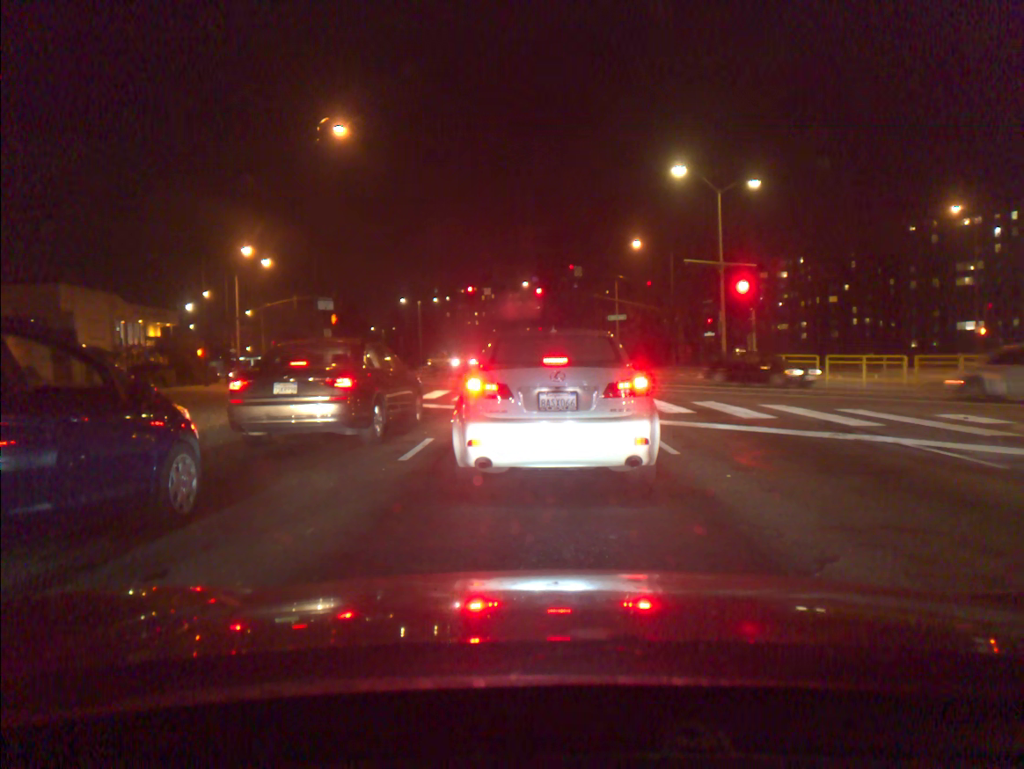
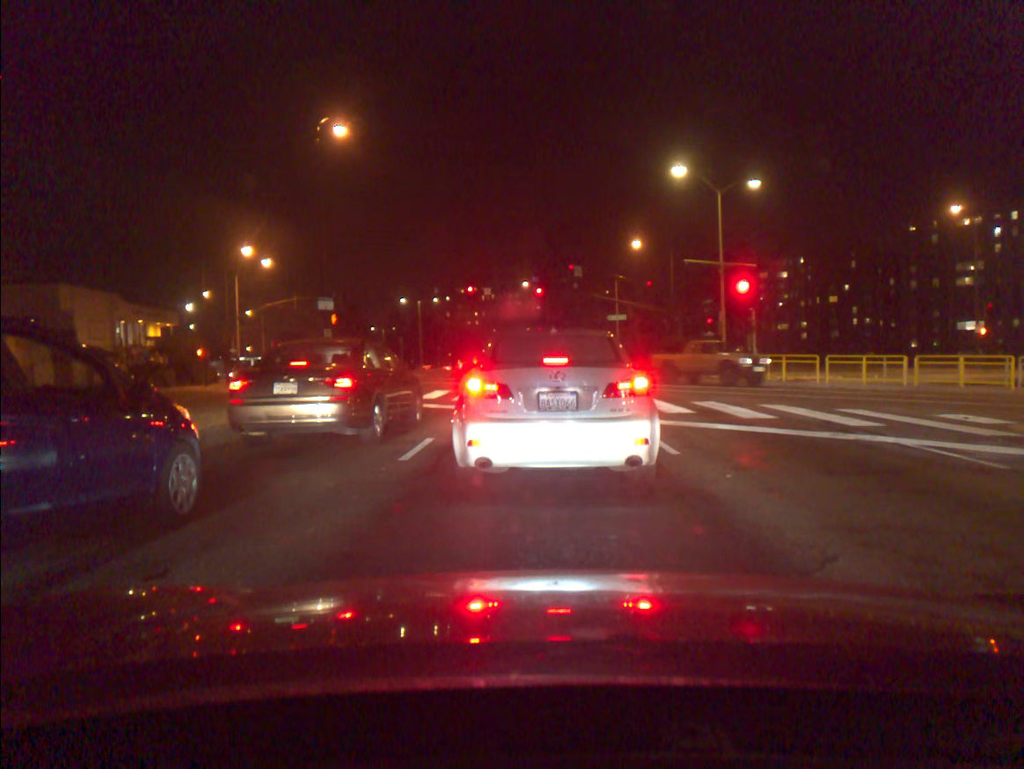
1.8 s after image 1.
(0.0, 0.0) m; 0°
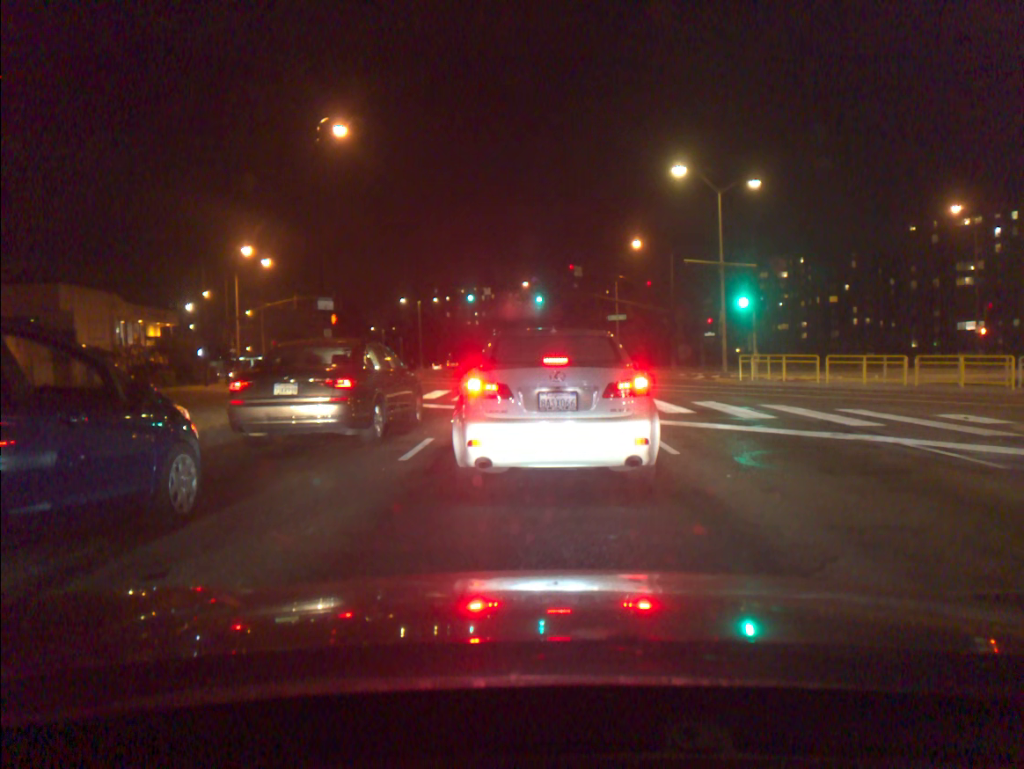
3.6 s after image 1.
(0.0, 0.0) m; 0°
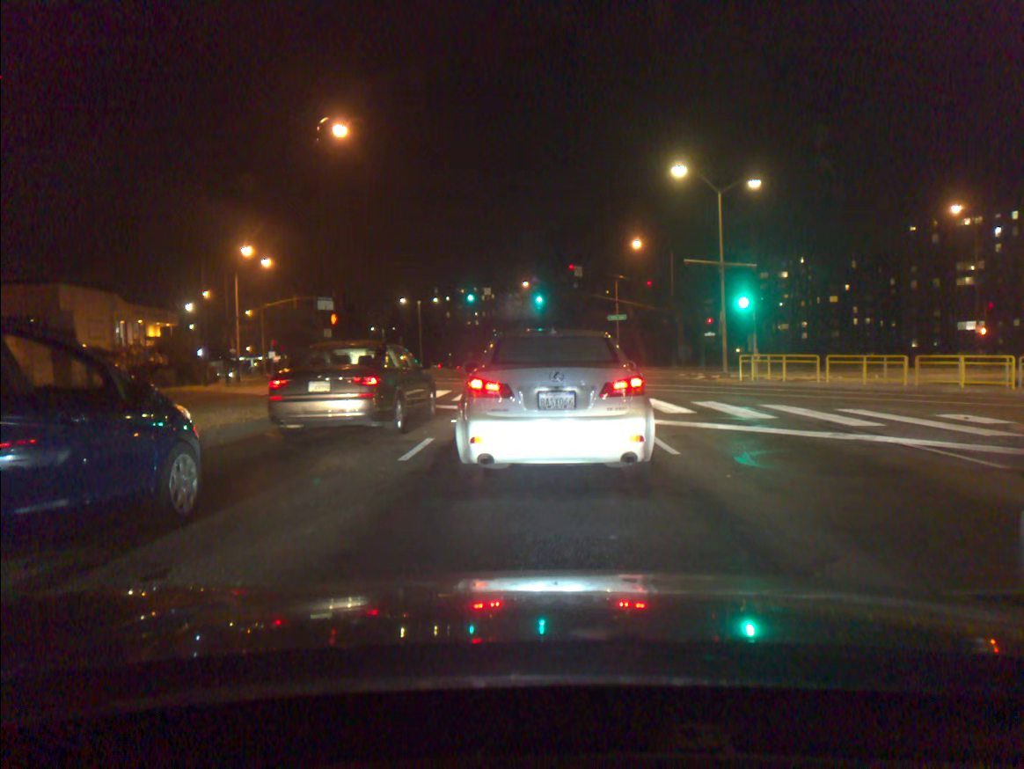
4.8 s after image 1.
(0.0, 0.0) m; 0°
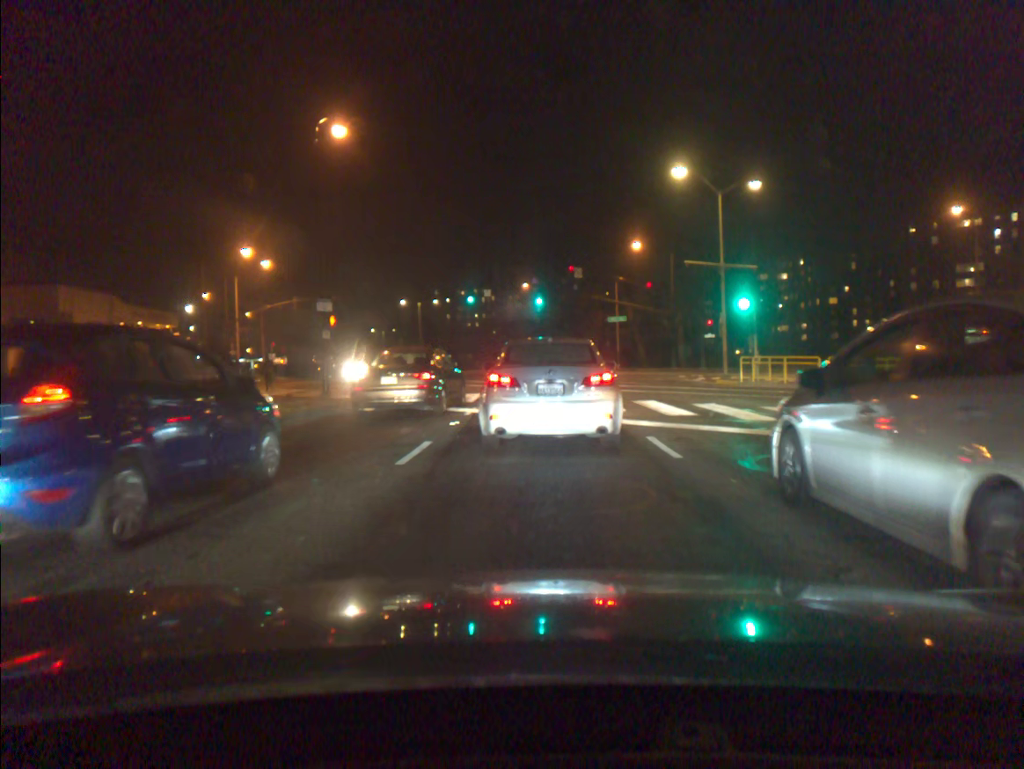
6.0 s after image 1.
(0.0, +0.2) m; 0°
